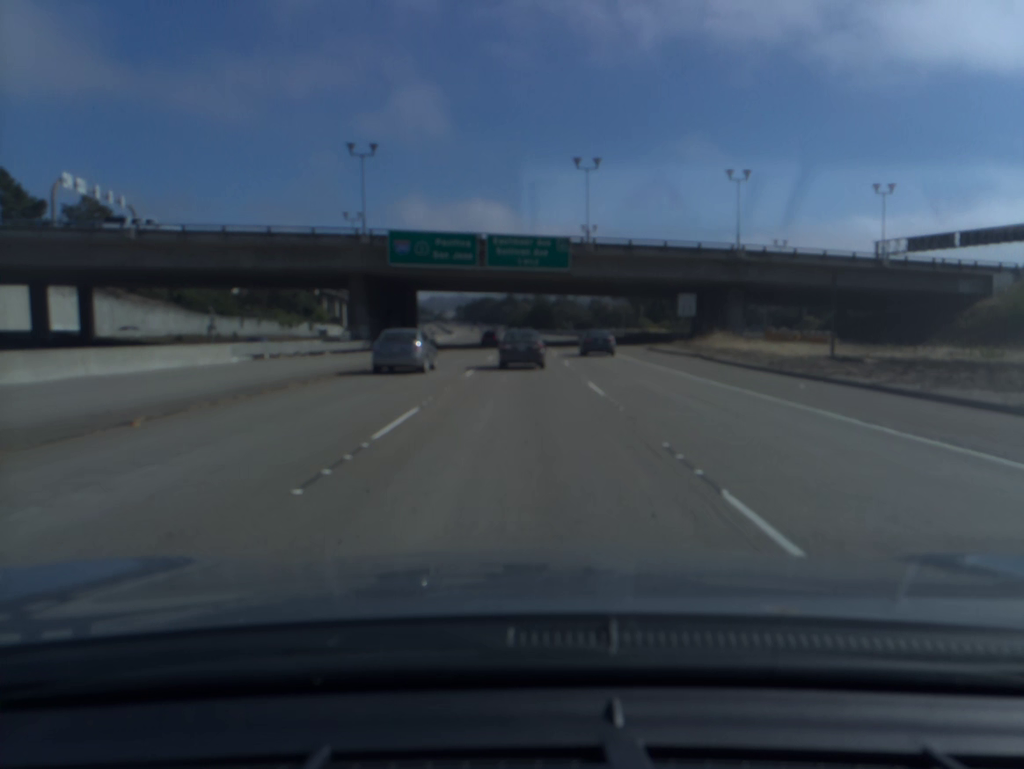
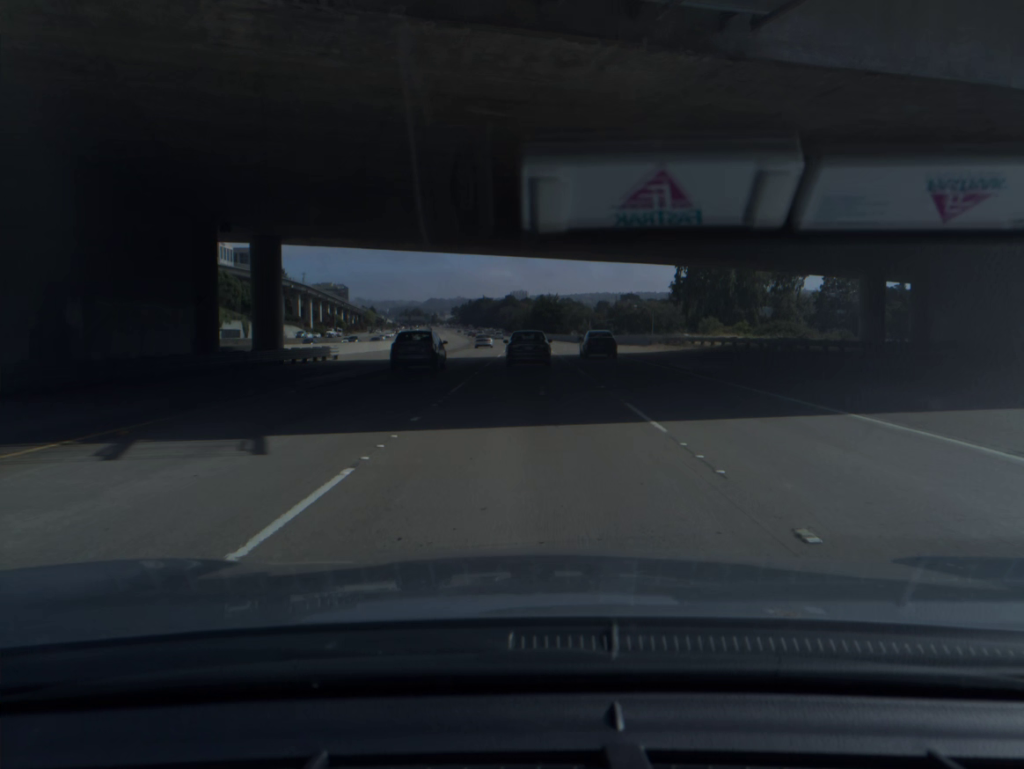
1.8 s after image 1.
(0.0, +49.6) m; 0°
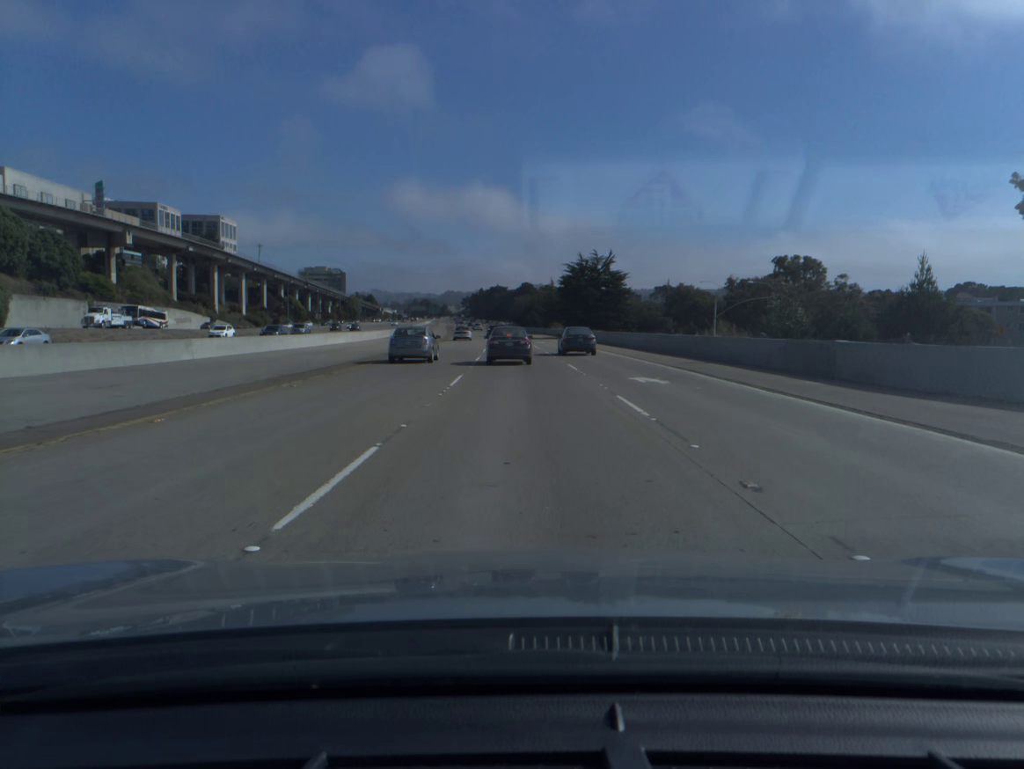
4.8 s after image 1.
(-0.5, +85.5) m; -1°
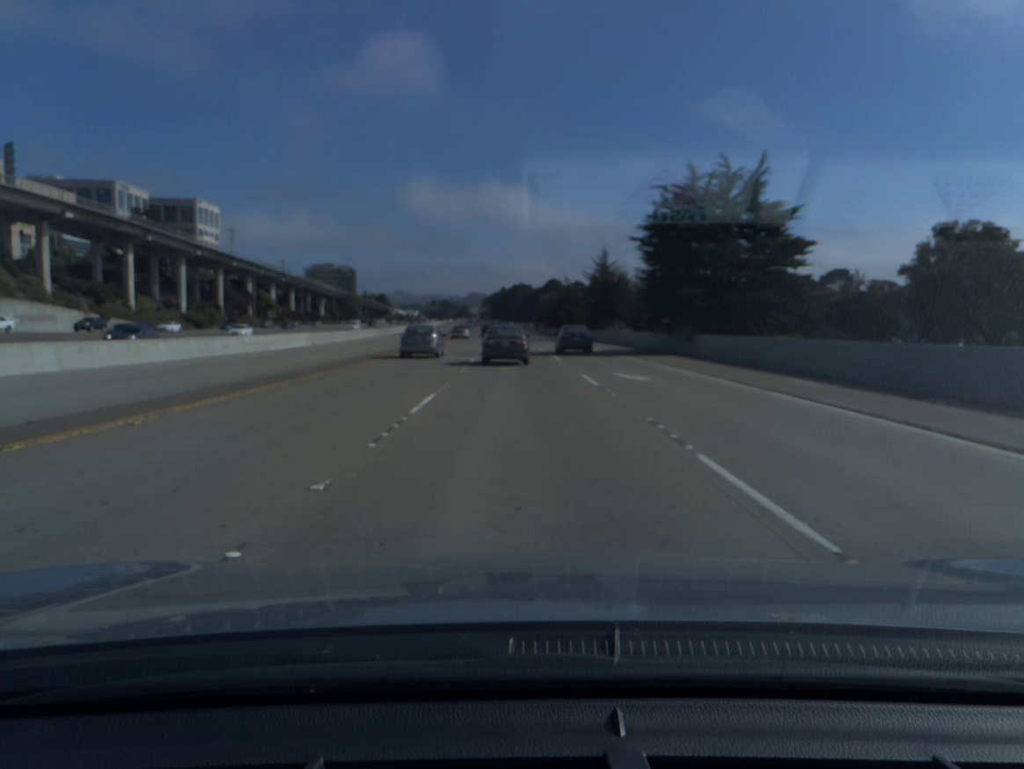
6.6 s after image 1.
(-0.8, +50.8) m; -2°
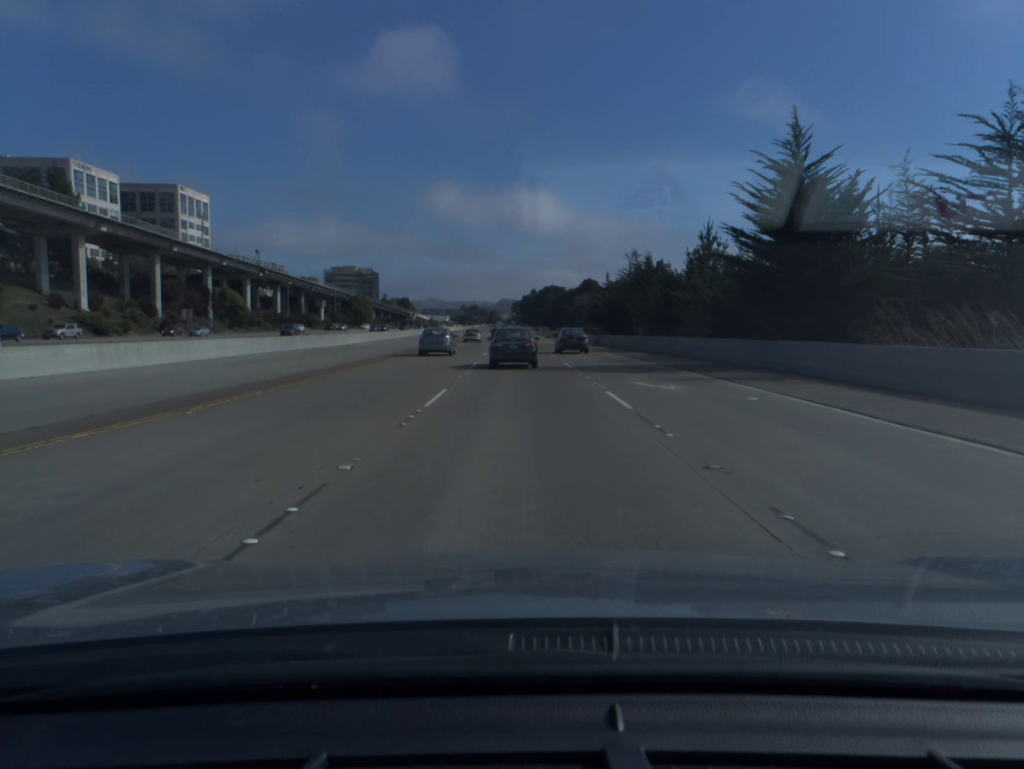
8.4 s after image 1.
(-0.9, +49.6) m; -2°
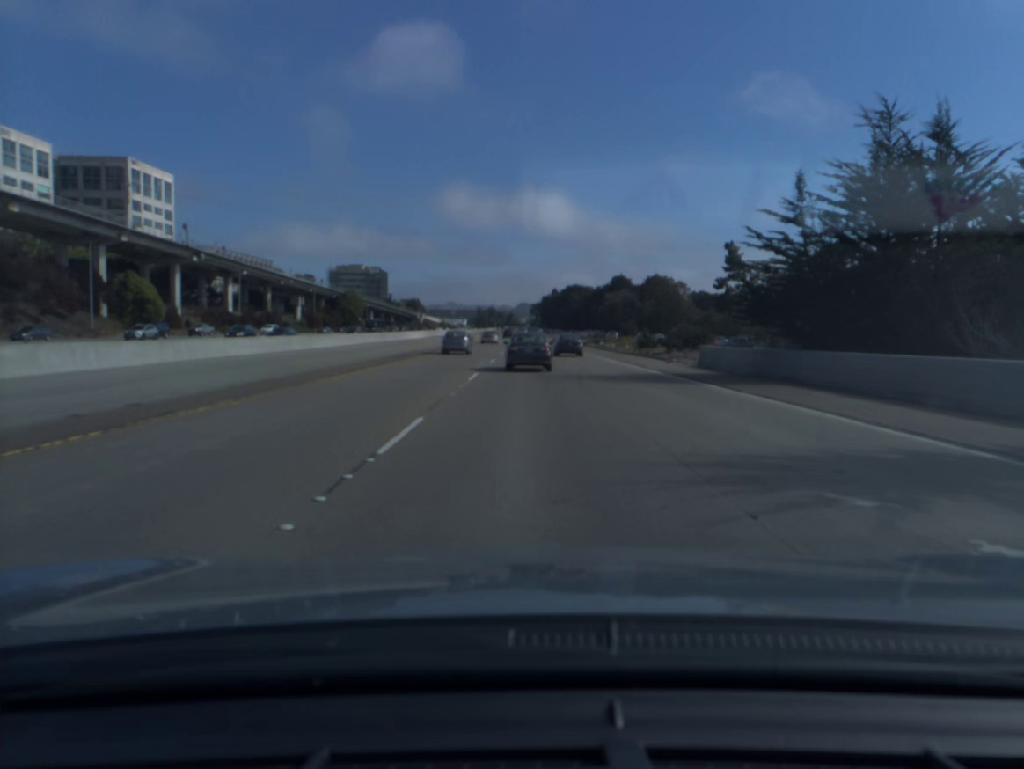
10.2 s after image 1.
(-0.7, +48.6) m; -1°
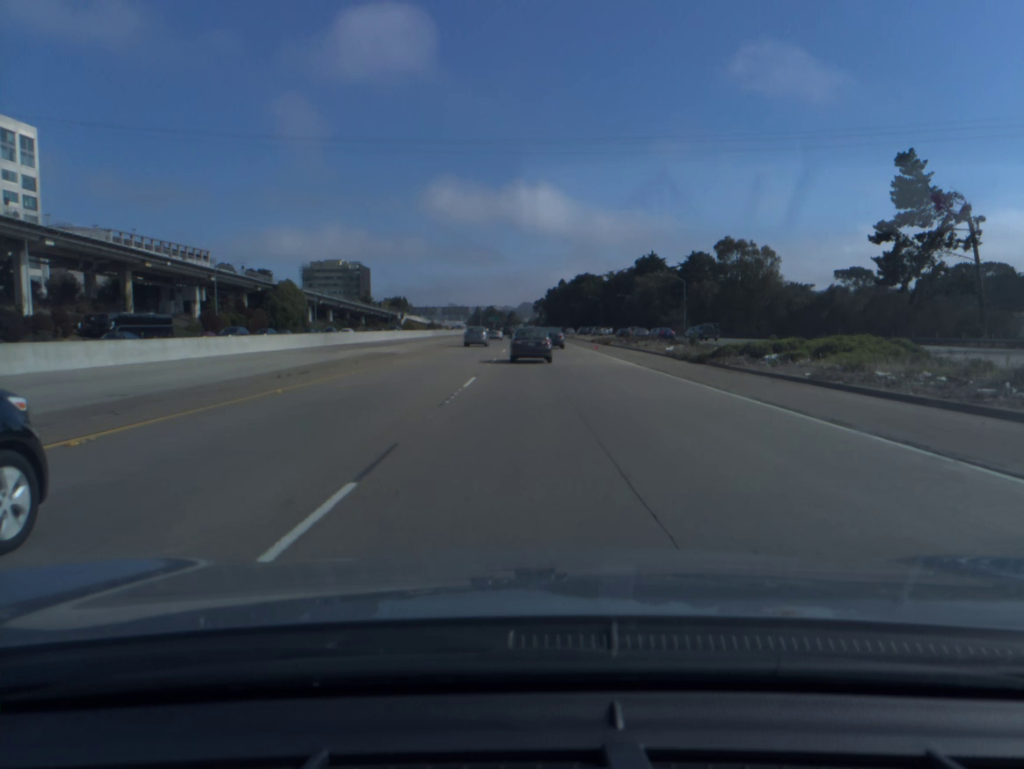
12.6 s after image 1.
(0.0, +64.3) m; 0°
